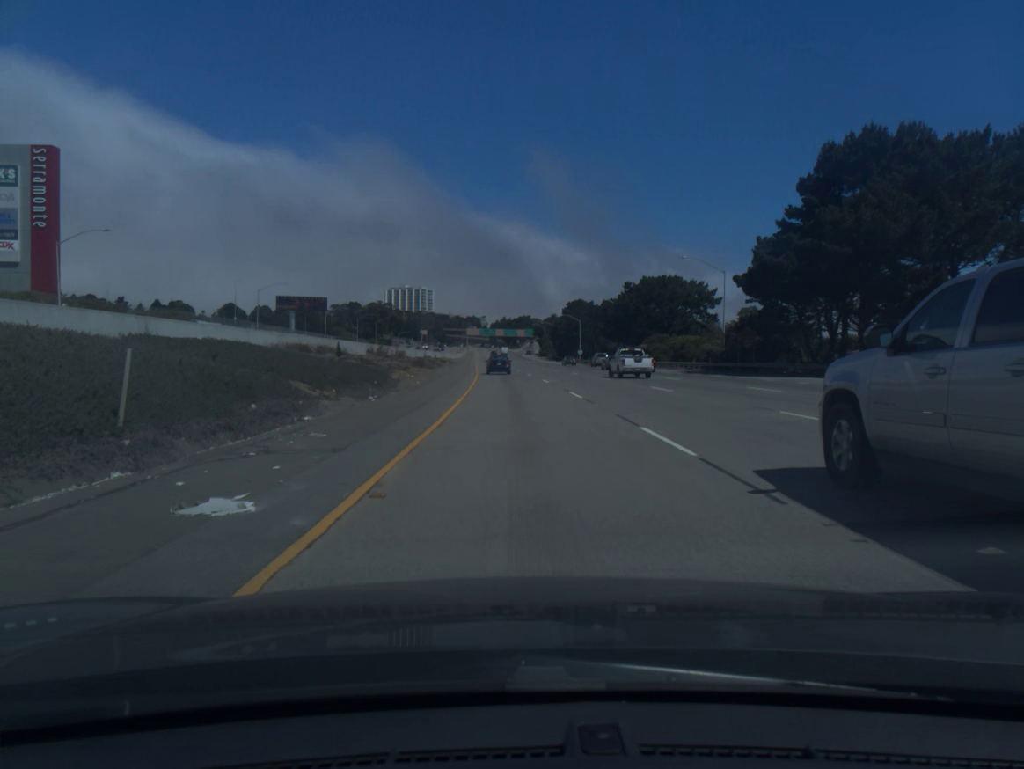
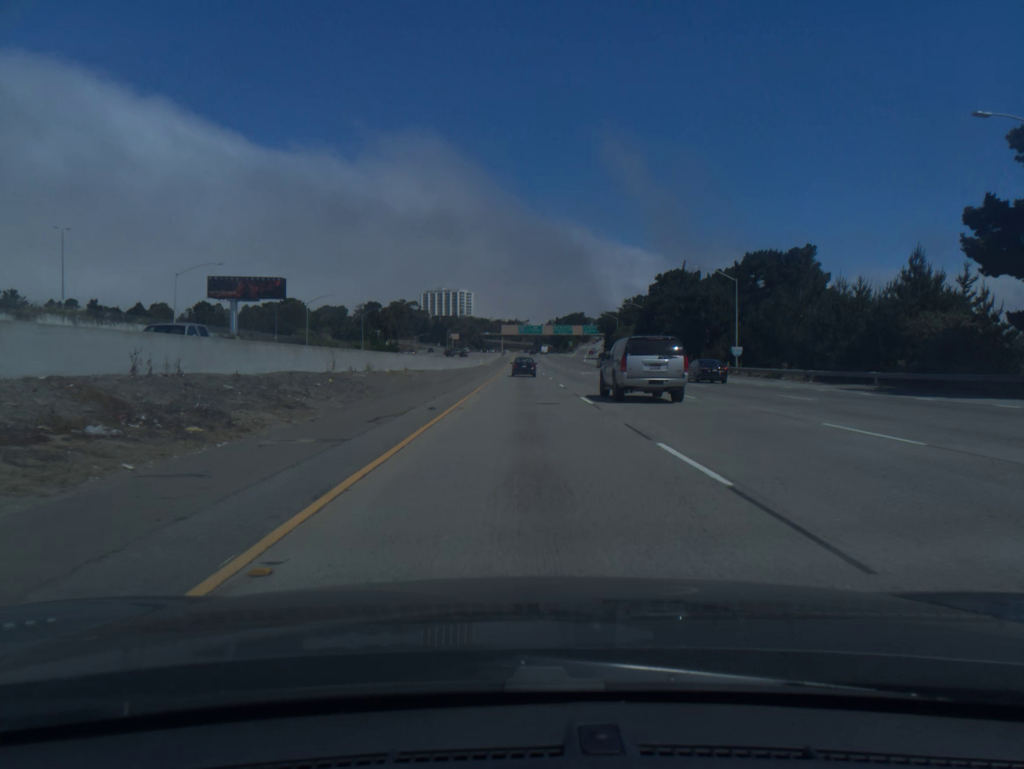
(-2.9, +89.8) m; -3°
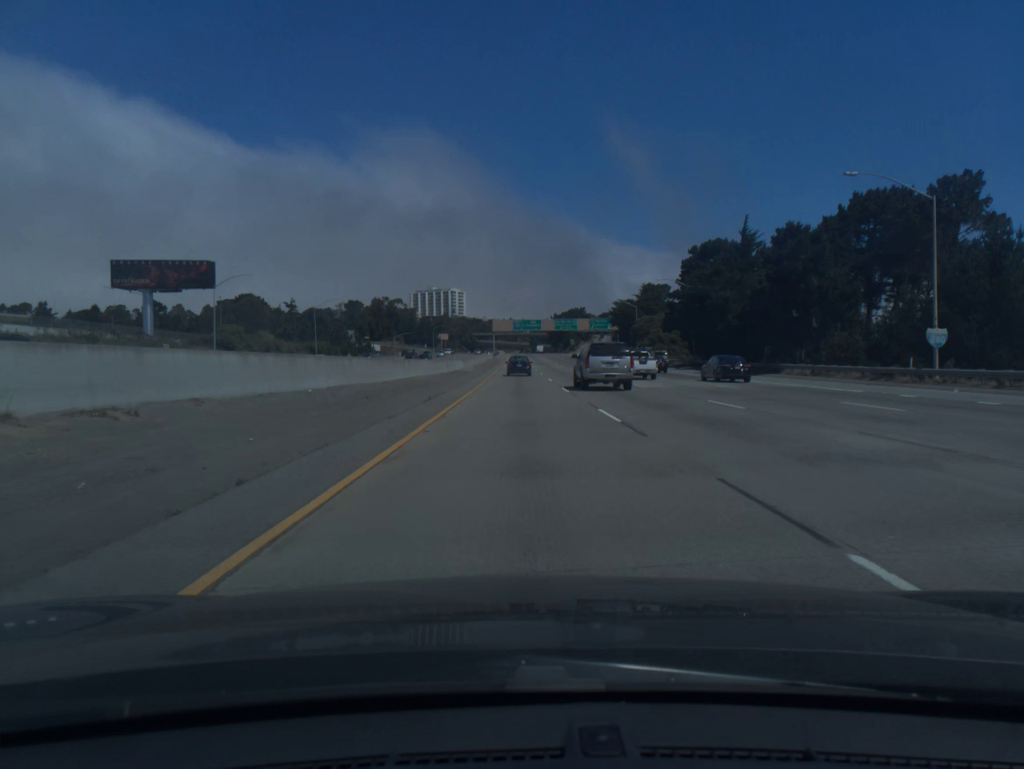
(+0.1, +35.4) m; 0°
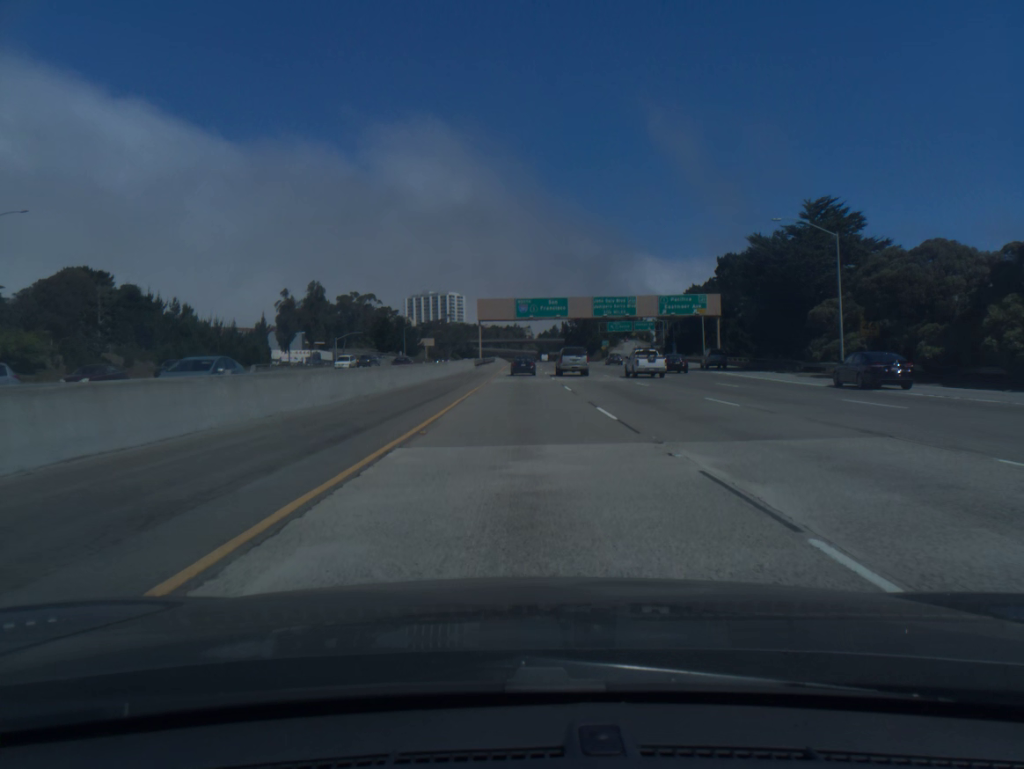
(-0.2, +87.3) m; 0°
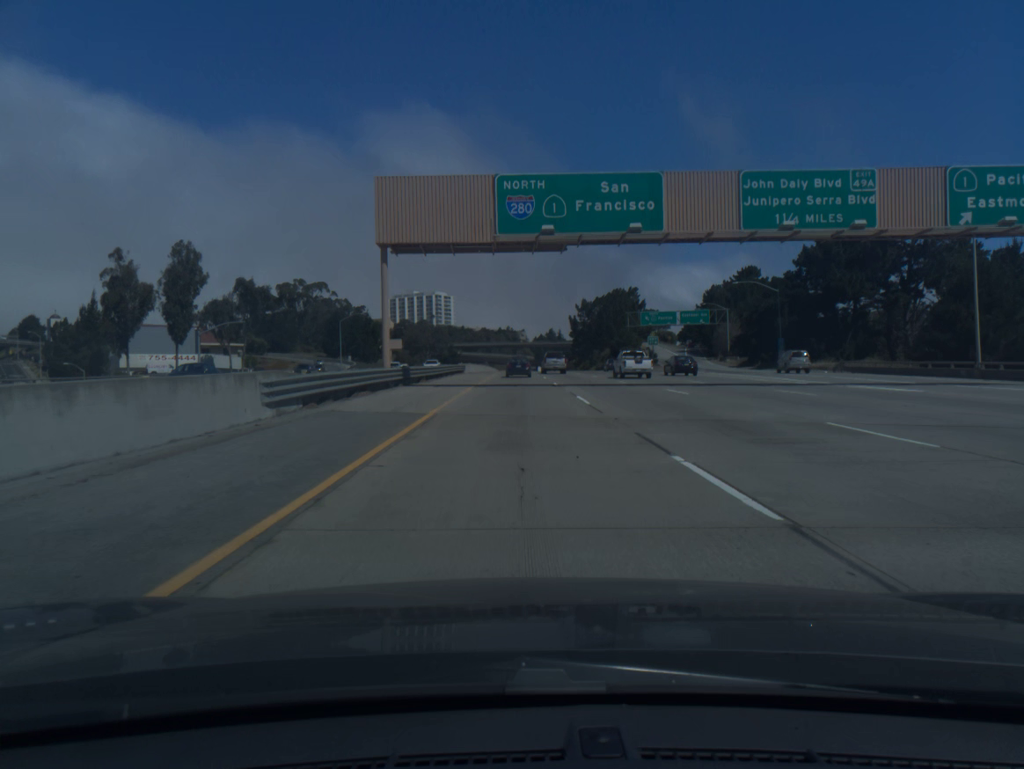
(+0.4, +68.2) m; +1°
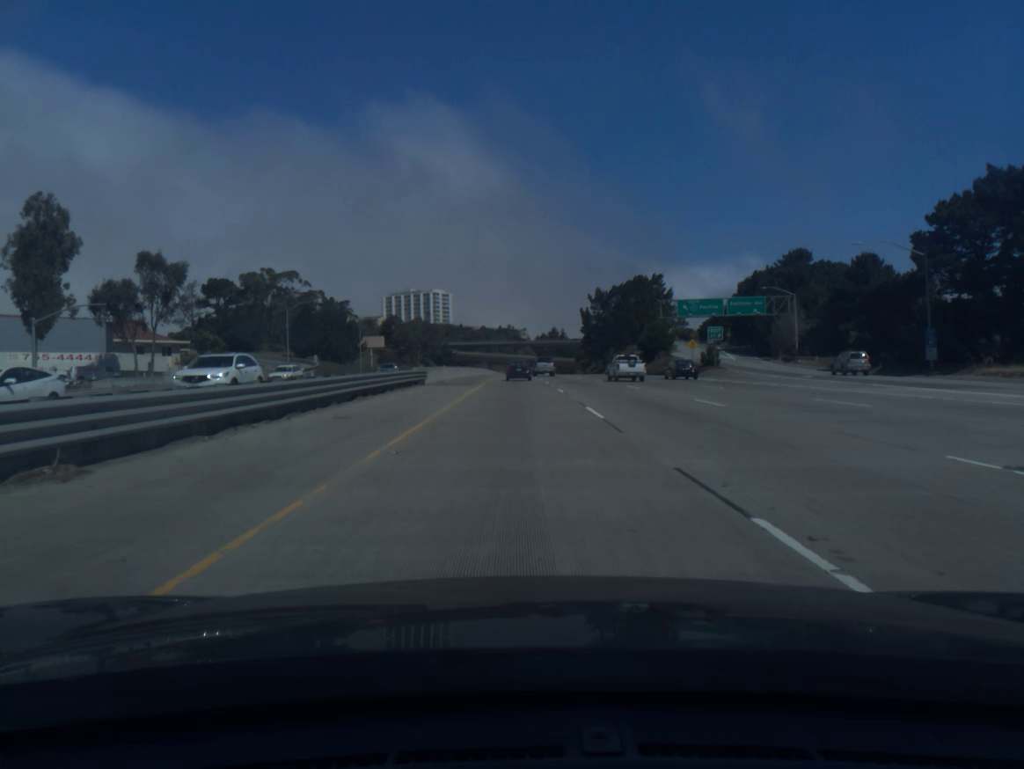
(0.0, +33.5) m; 0°
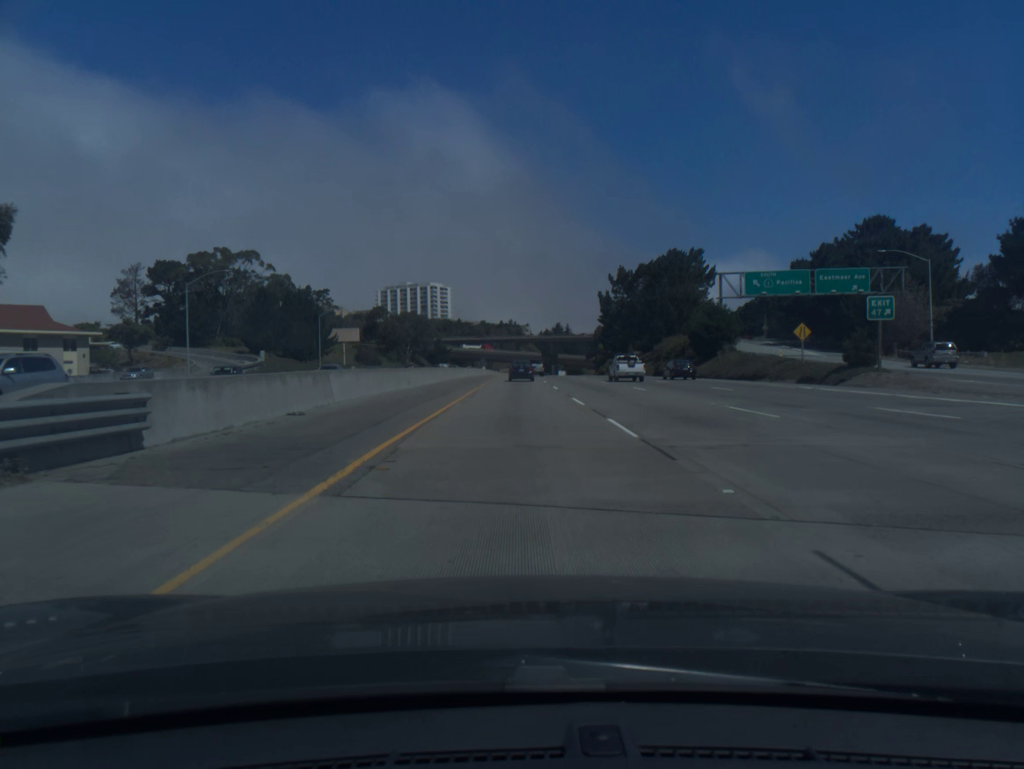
(0.0, +33.2) m; 0°
